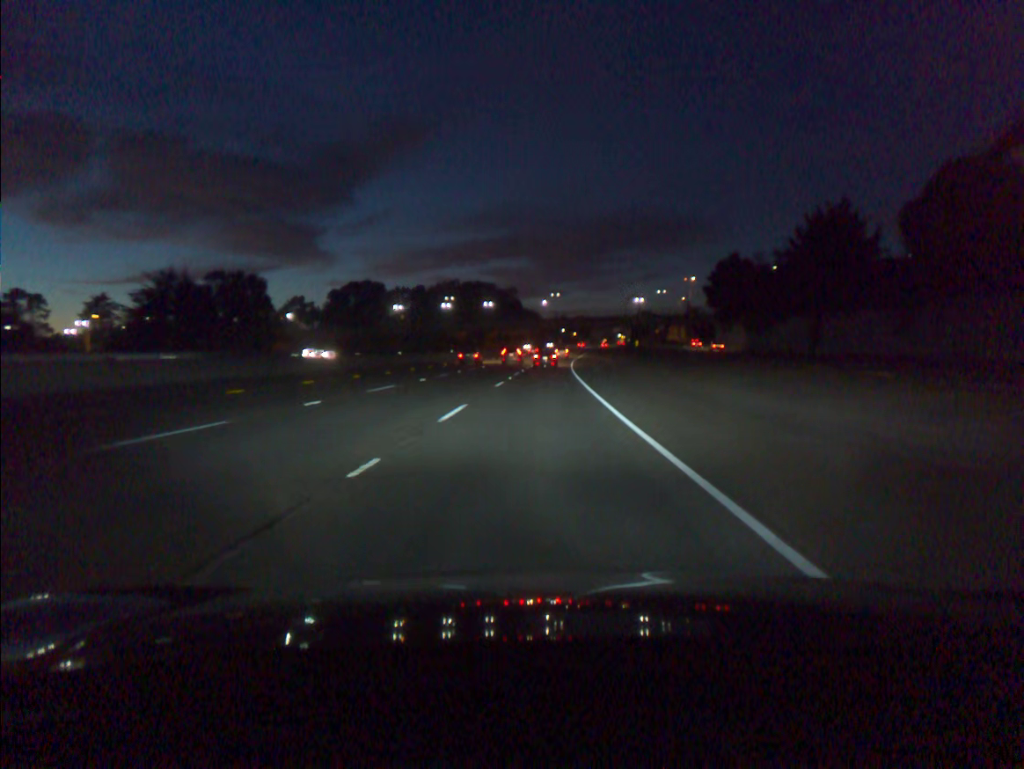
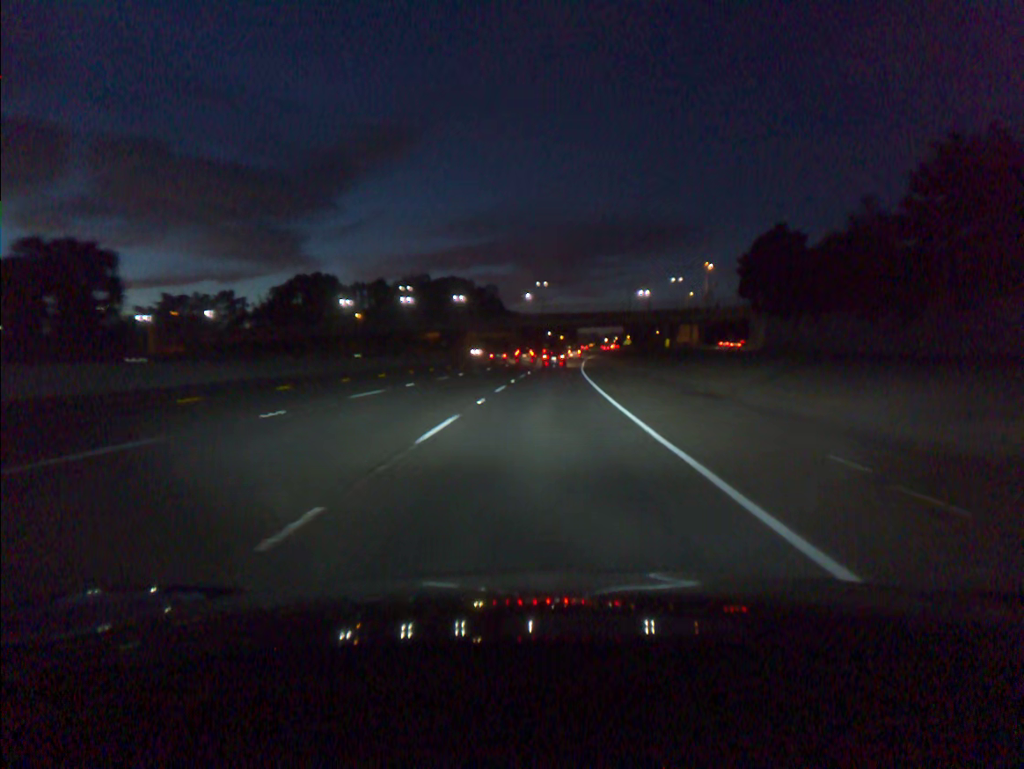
(+0.3, +46.6) m; +1°
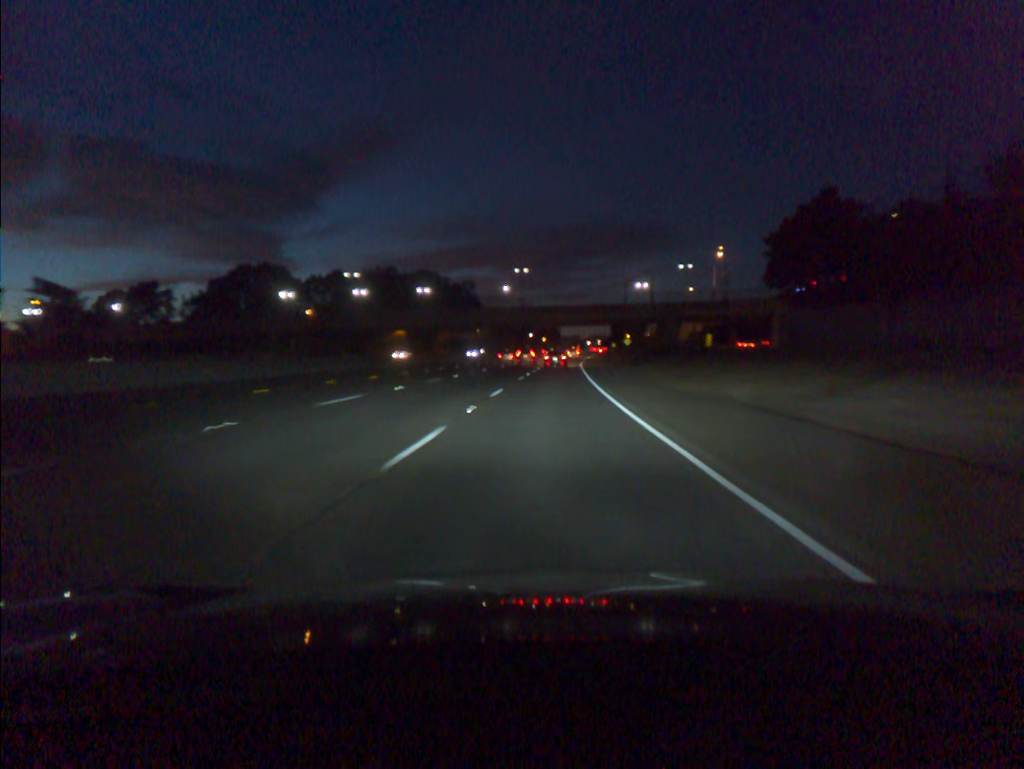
(+0.4, +31.4) m; +1°
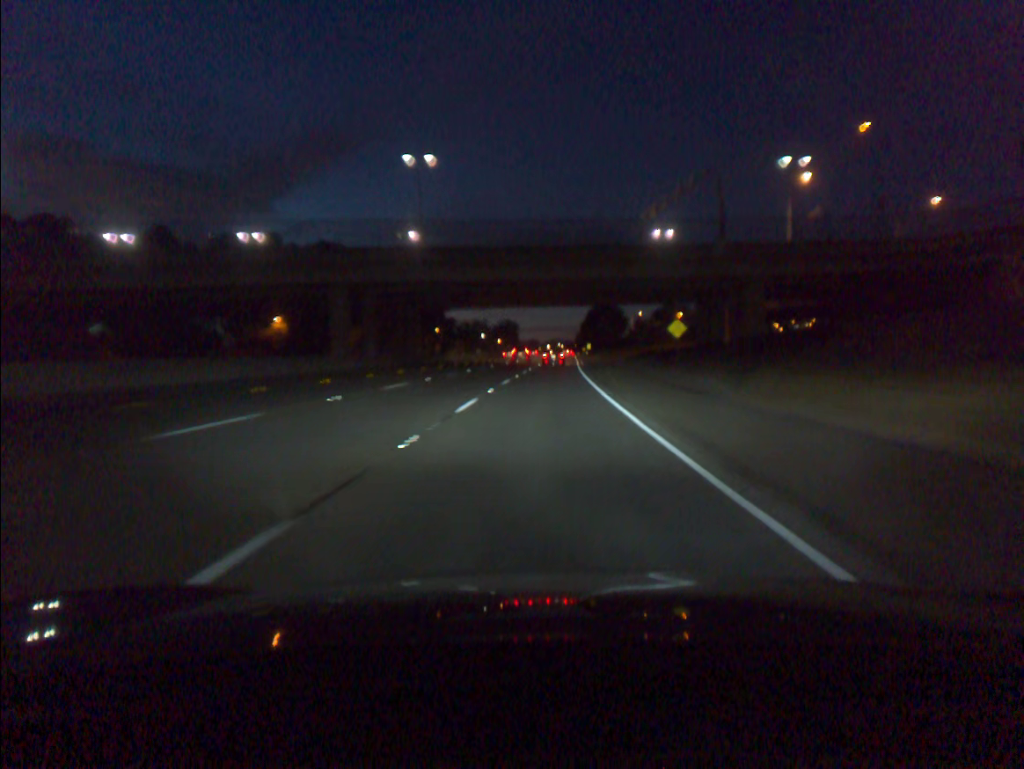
(+2.3, +79.5) m; +3°
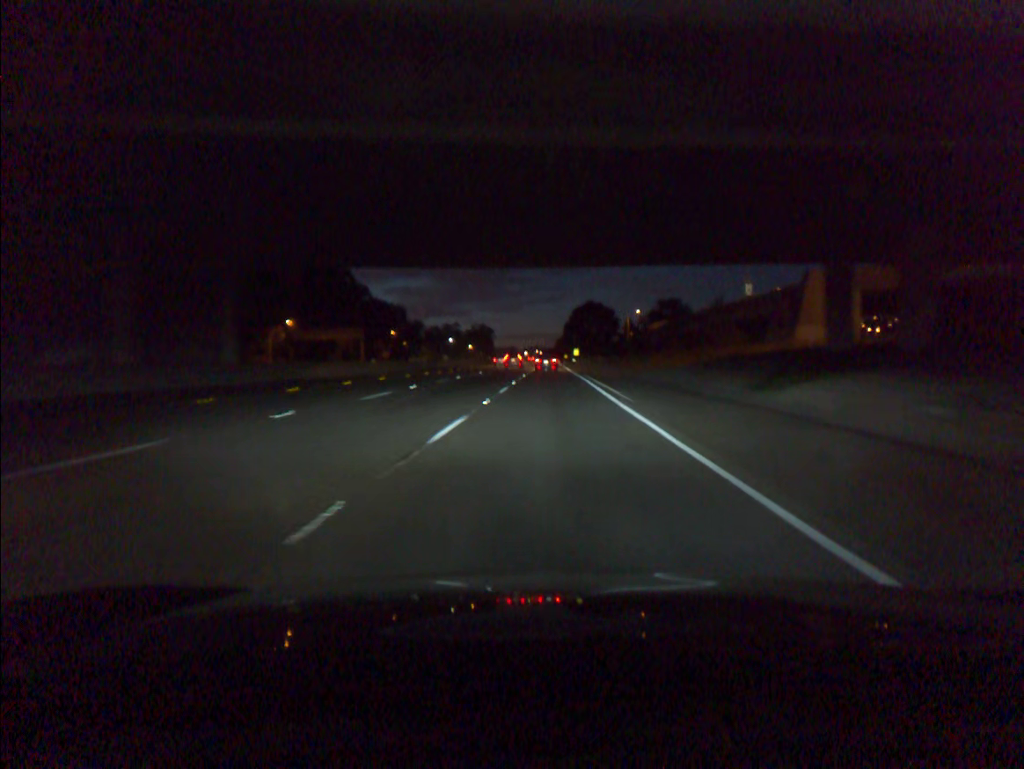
(+0.6, +48.1) m; +2°
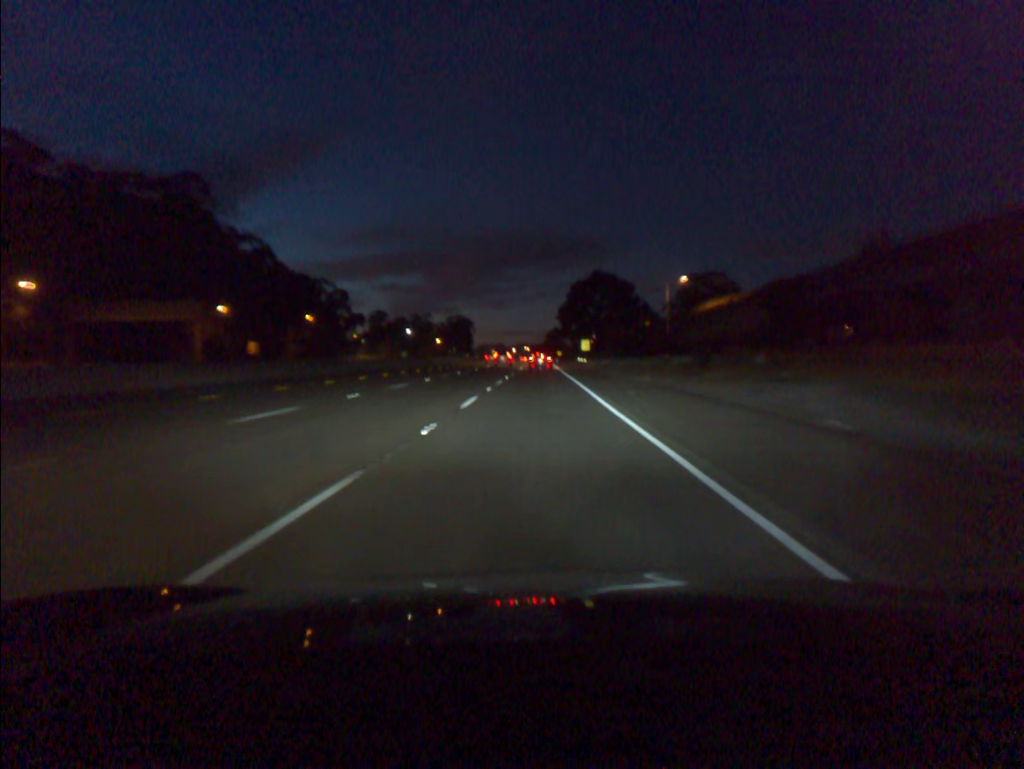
(+1.2, +80.3) m; +1°
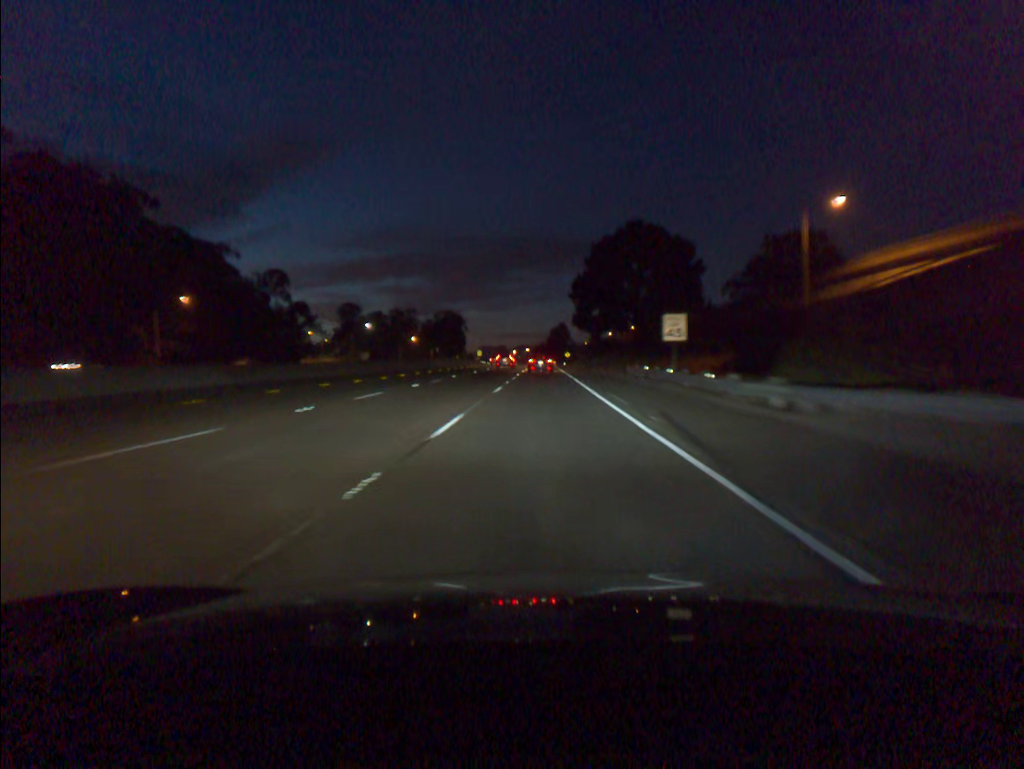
(-0.2, +63.7) m; 0°
